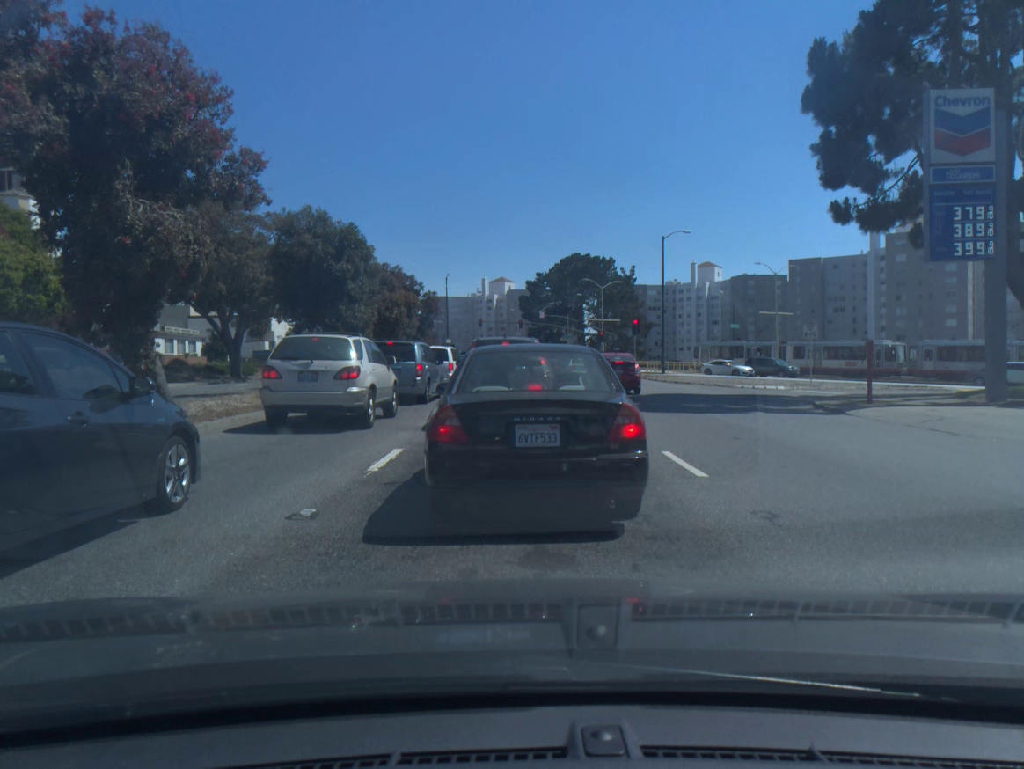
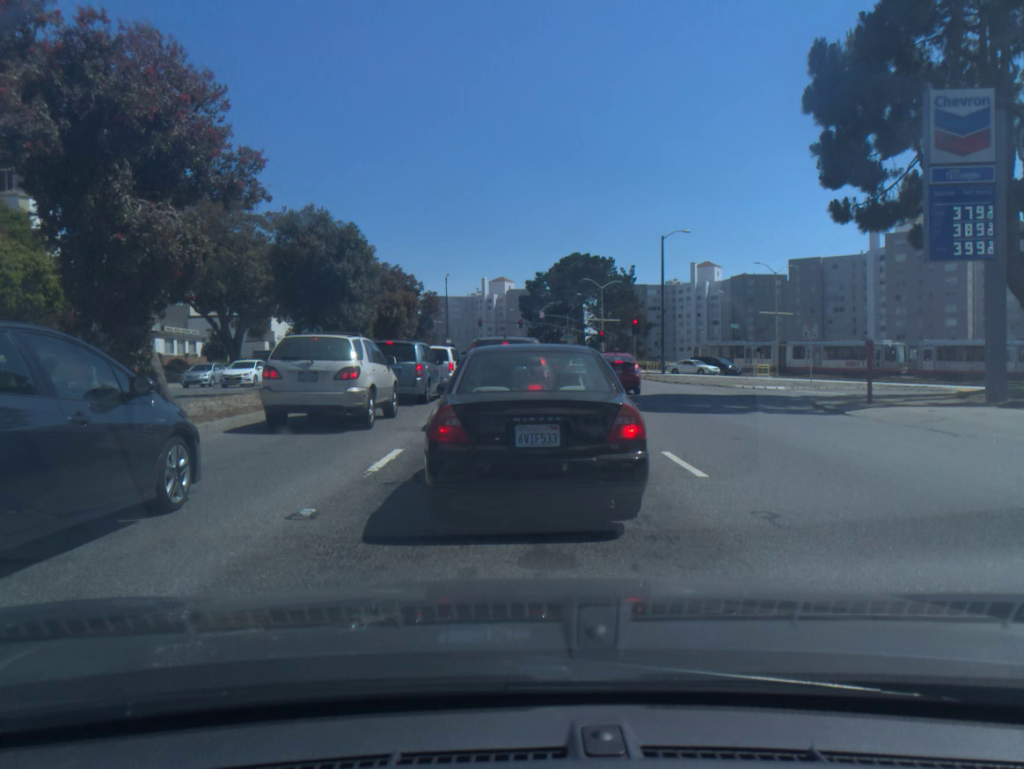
(0.0, 0.0) m; 0°
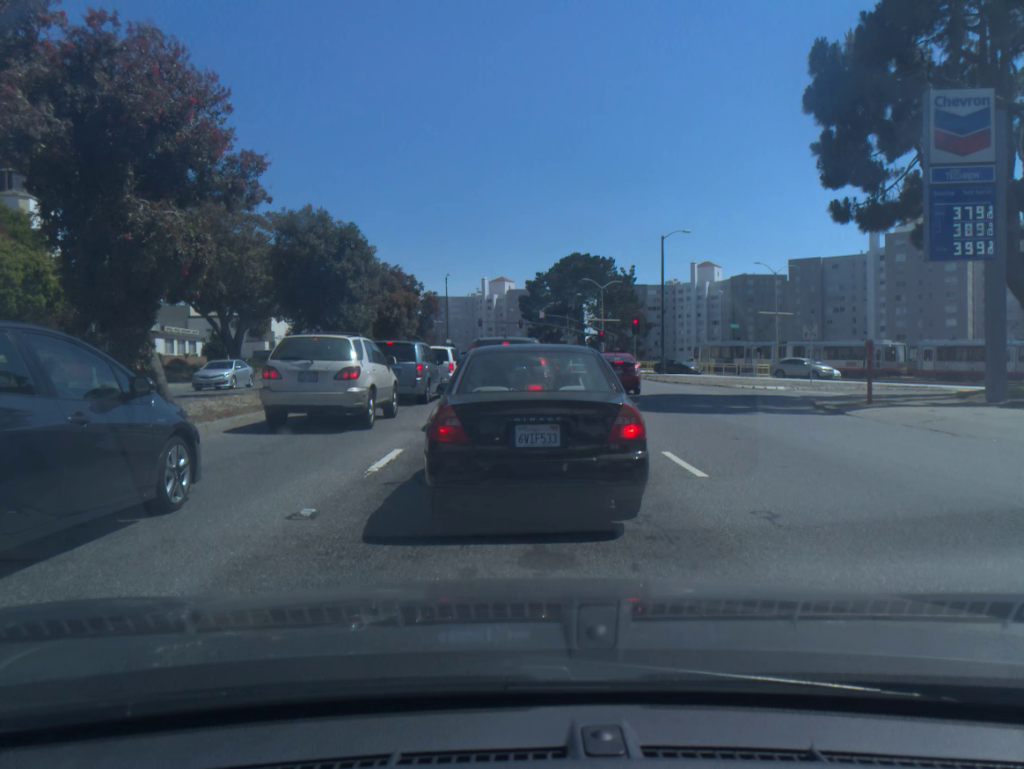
(0.0, 0.0) m; 0°
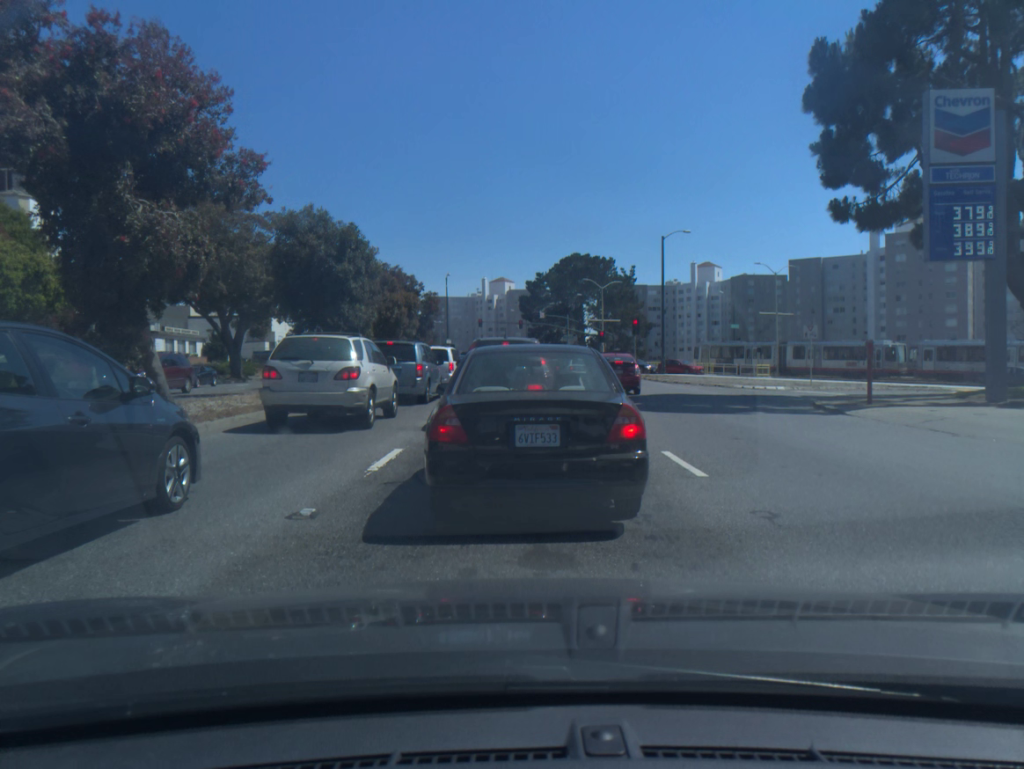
(0.0, 0.0) m; 0°
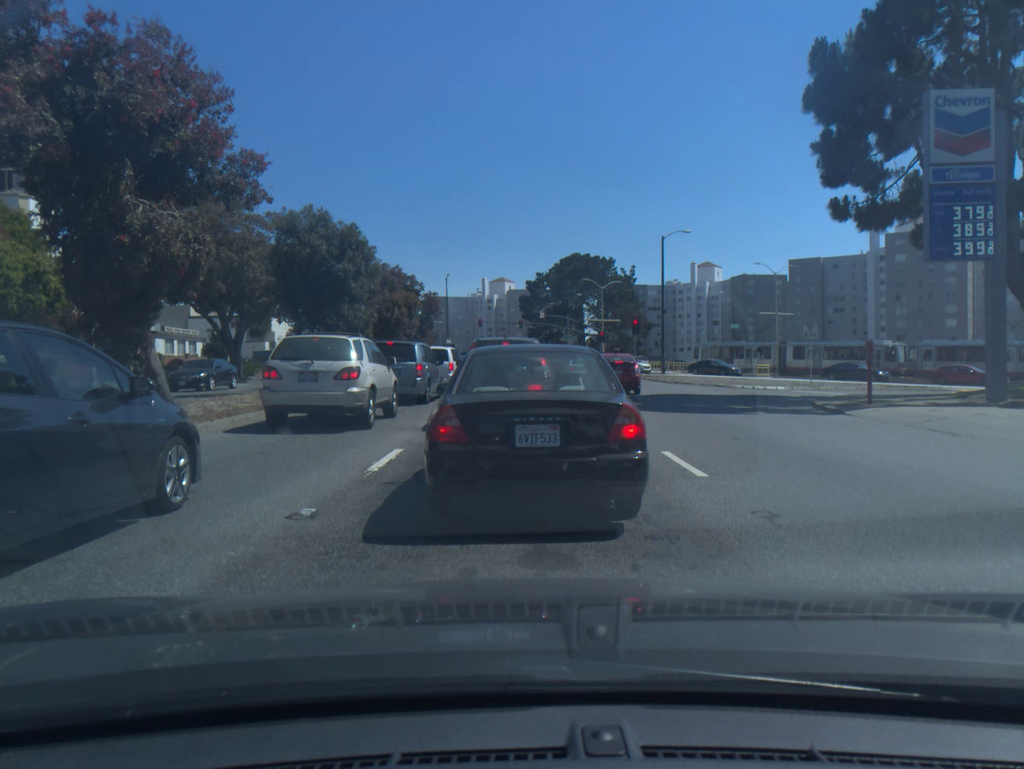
(0.0, 0.0) m; 0°
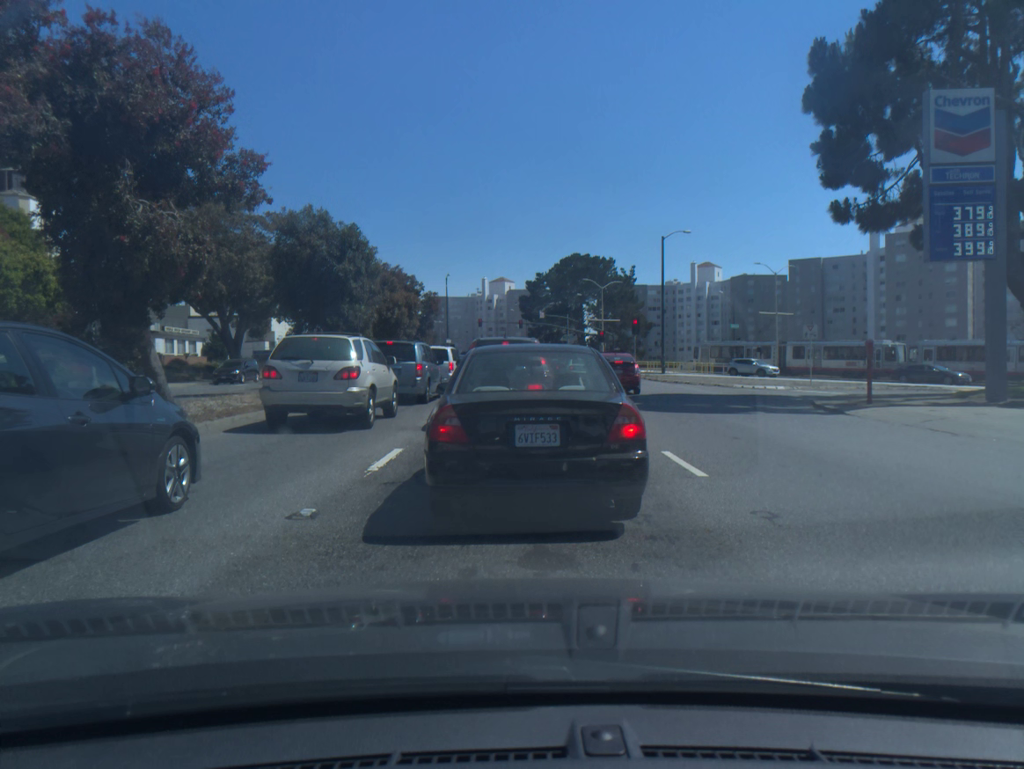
(0.0, 0.0) m; 0°
